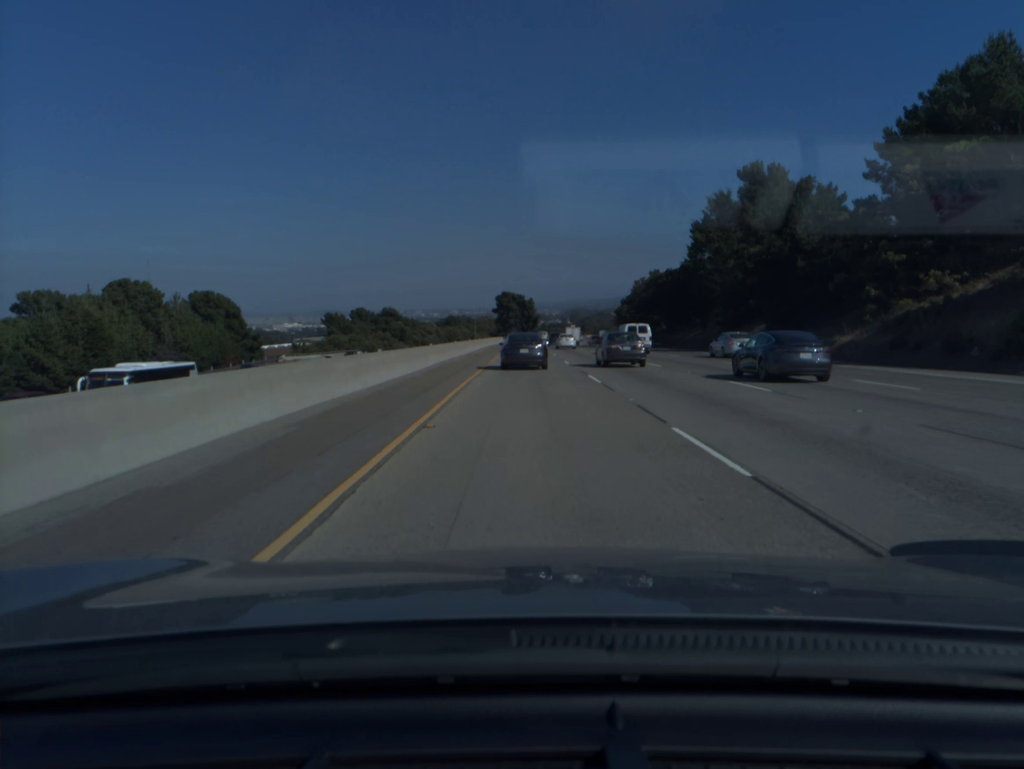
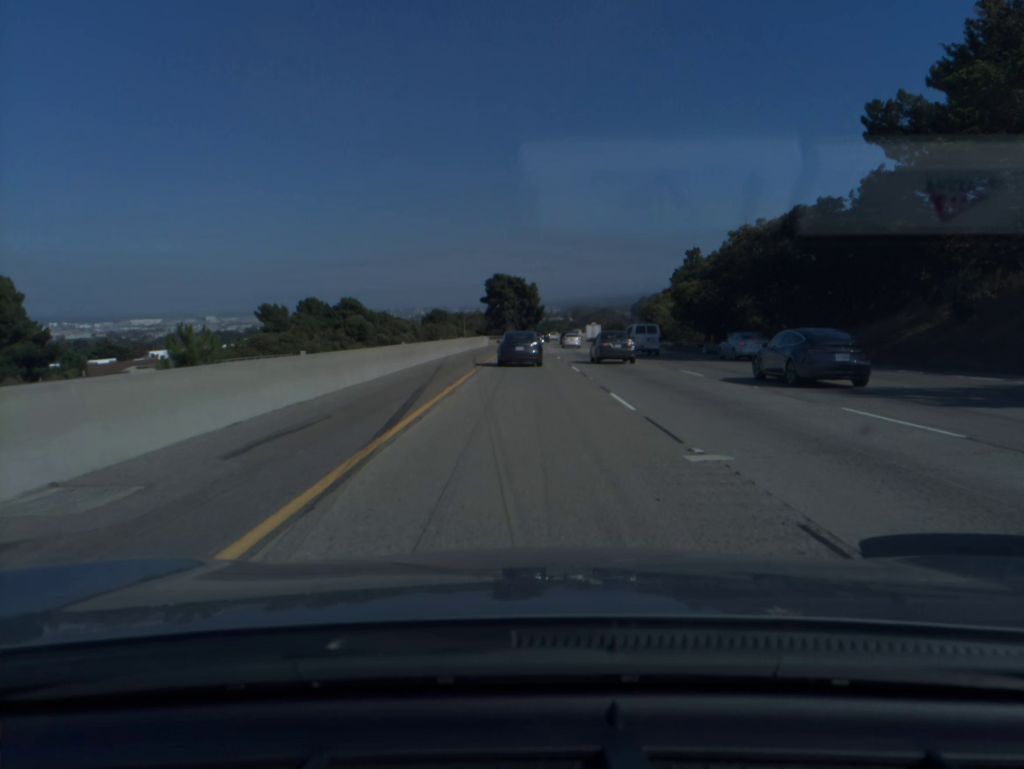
(0.0, +52.3) m; 0°
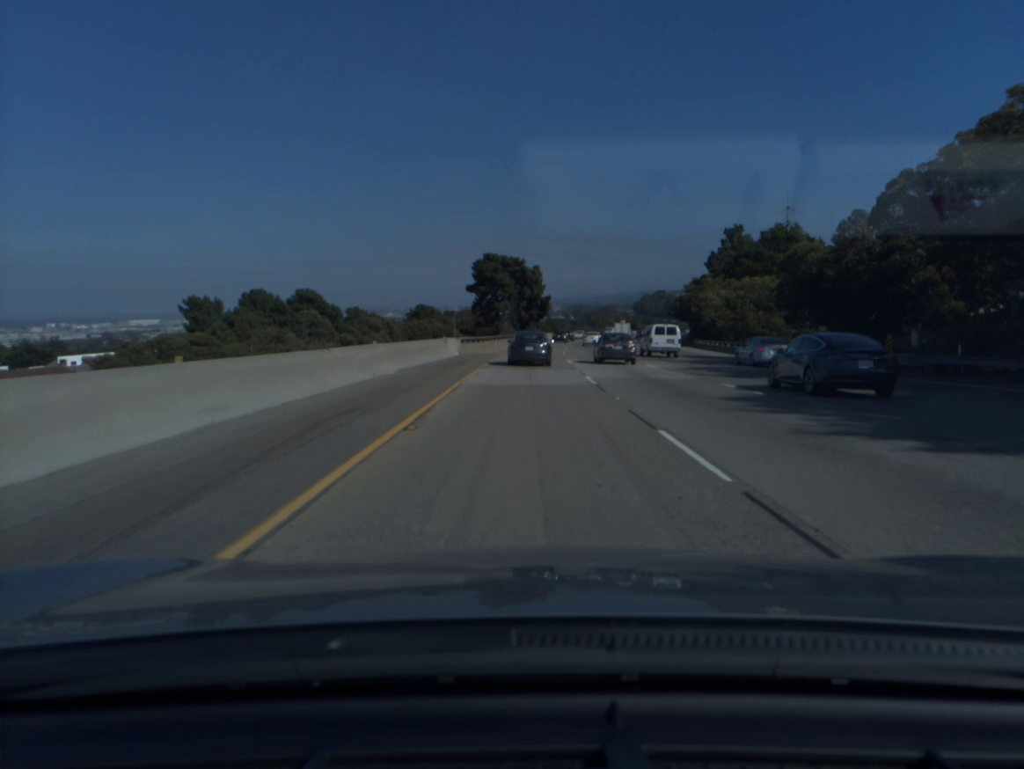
(0.0, +35.5) m; 0°
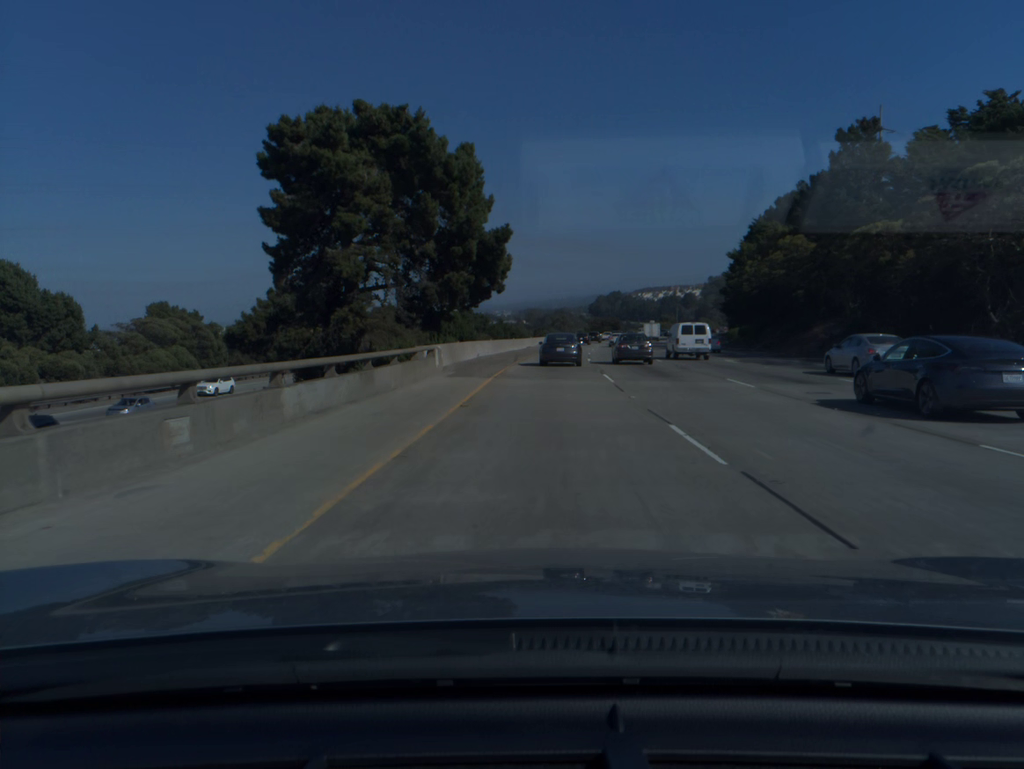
(+1.7, +72.2) m; +3°
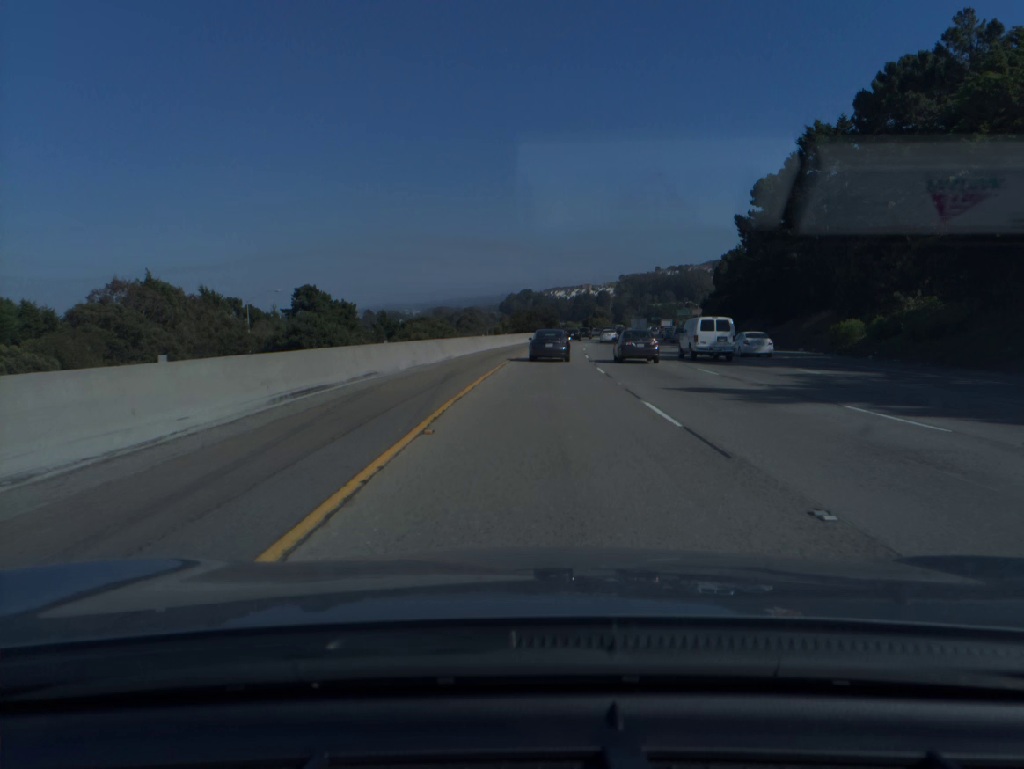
(+4.1, +74.5) m; +6°
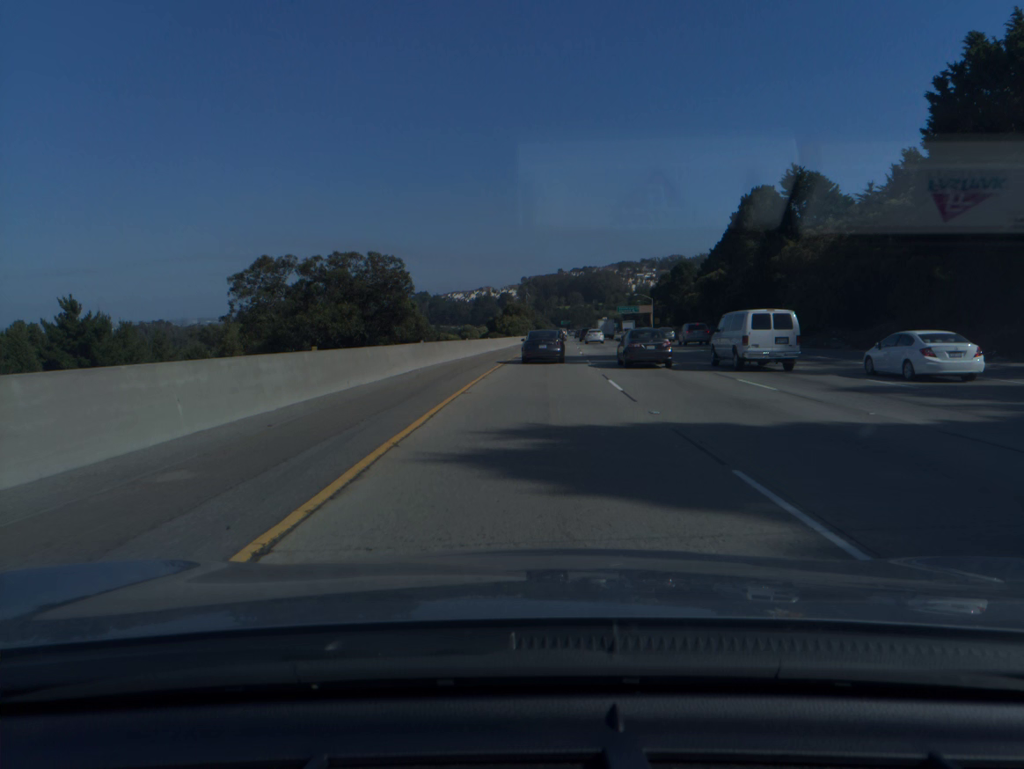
(+6.0, +94.9) m; +7°
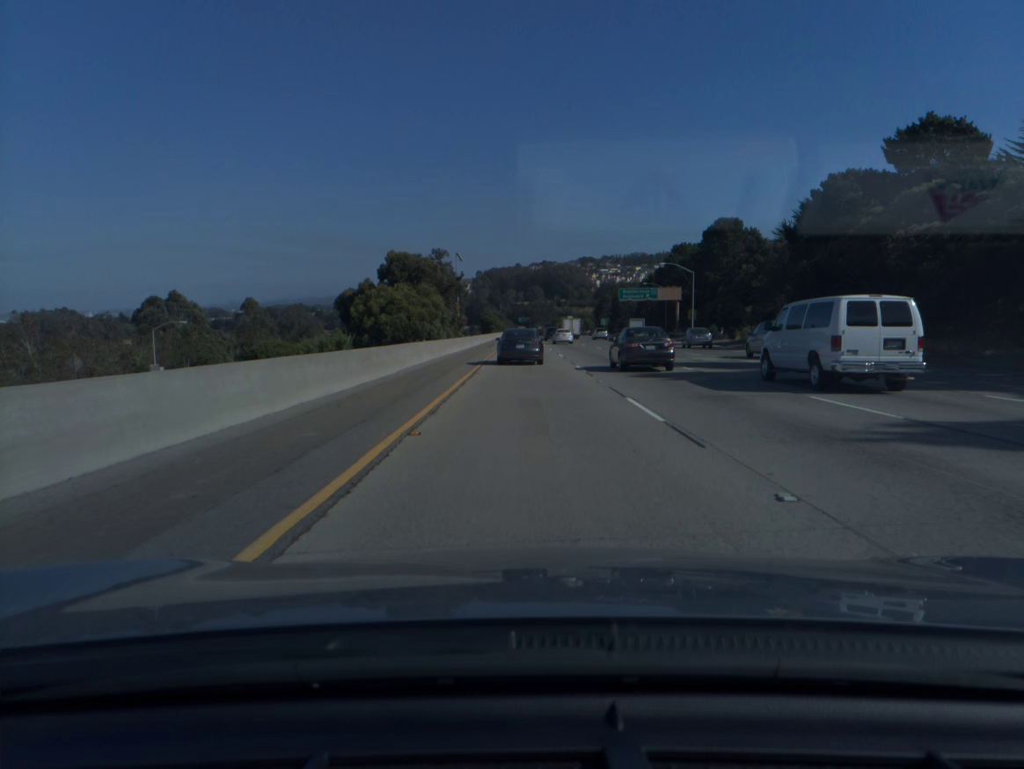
(+3.7, +94.9) m; +3°
